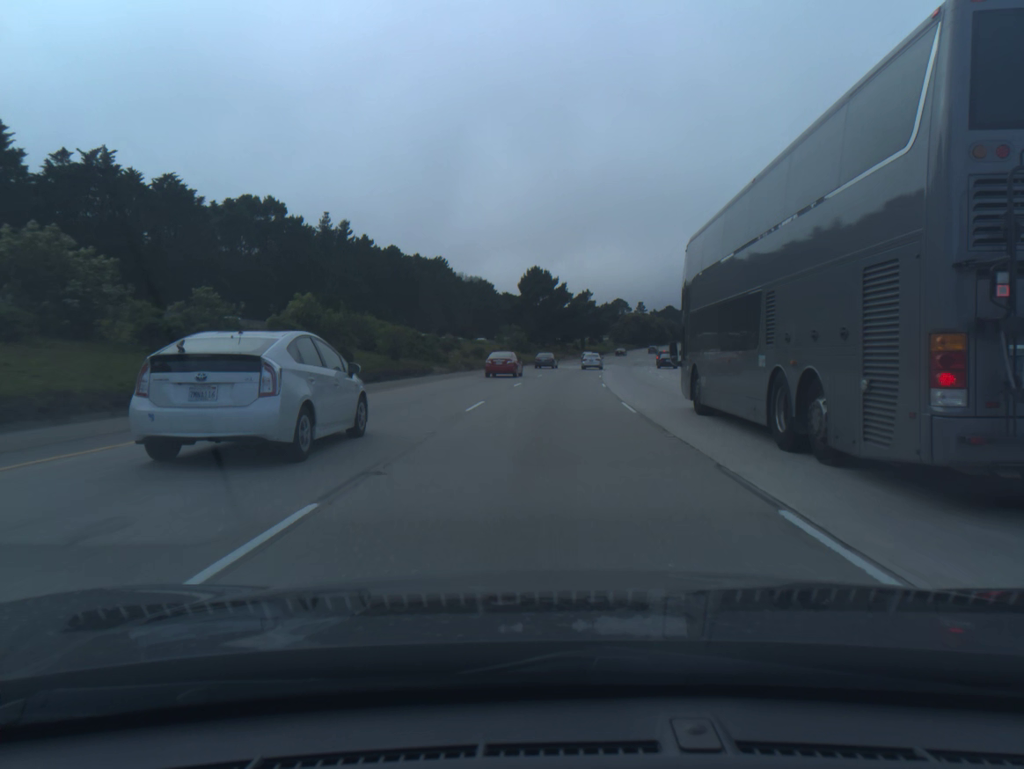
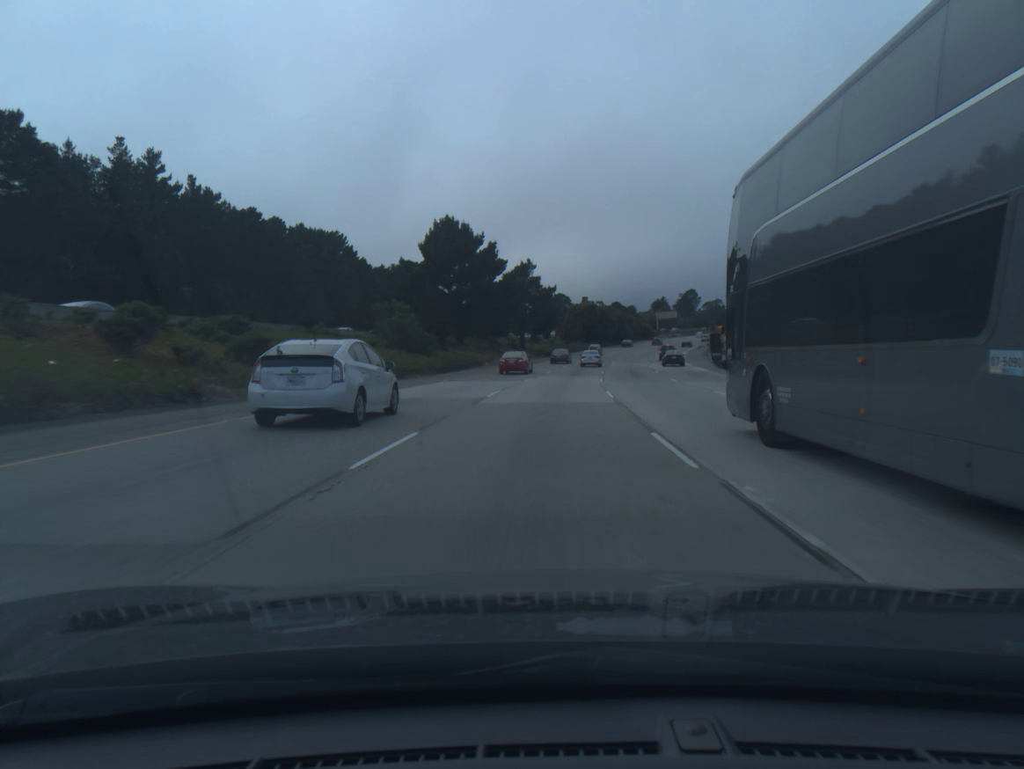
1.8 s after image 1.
(+2.3, +52.2) m; +5°
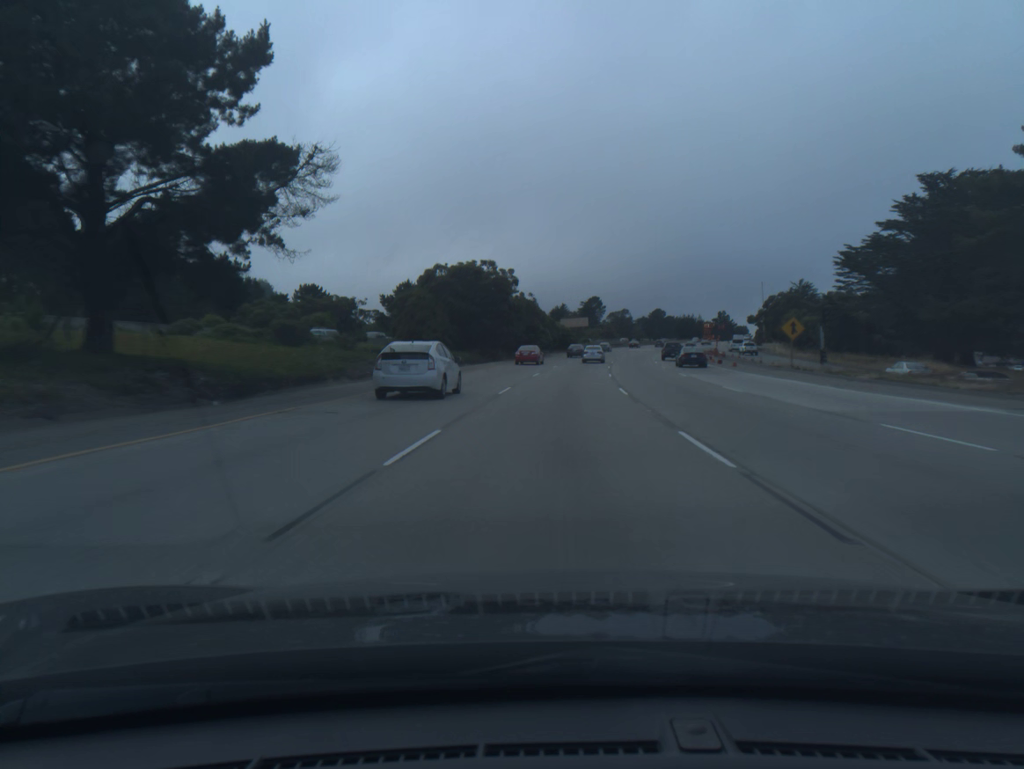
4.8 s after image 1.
(+6.1, +87.1) m; +8°
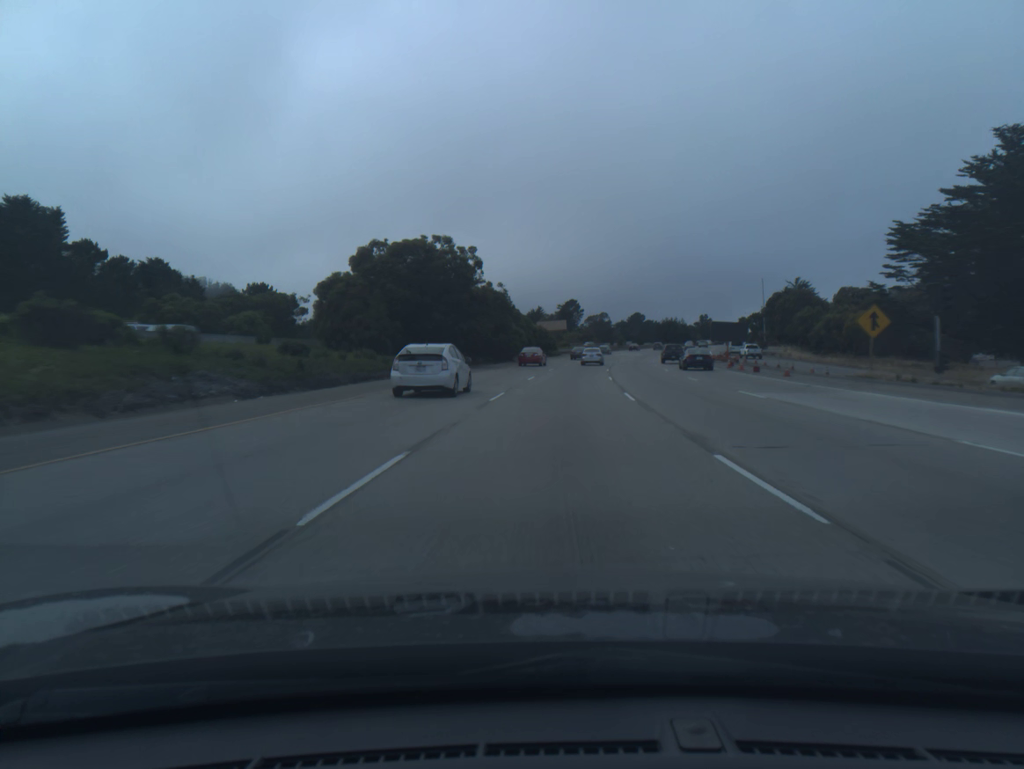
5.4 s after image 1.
(+0.3, +17.3) m; +2°
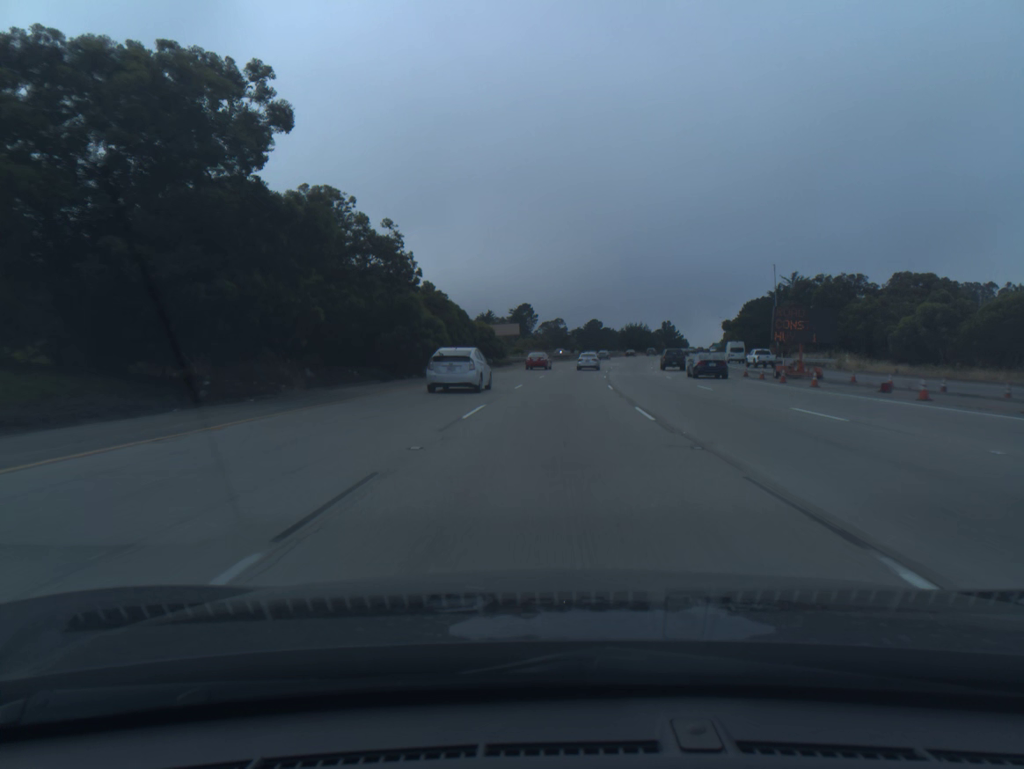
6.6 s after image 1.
(+1.0, +34.4) m; +3°
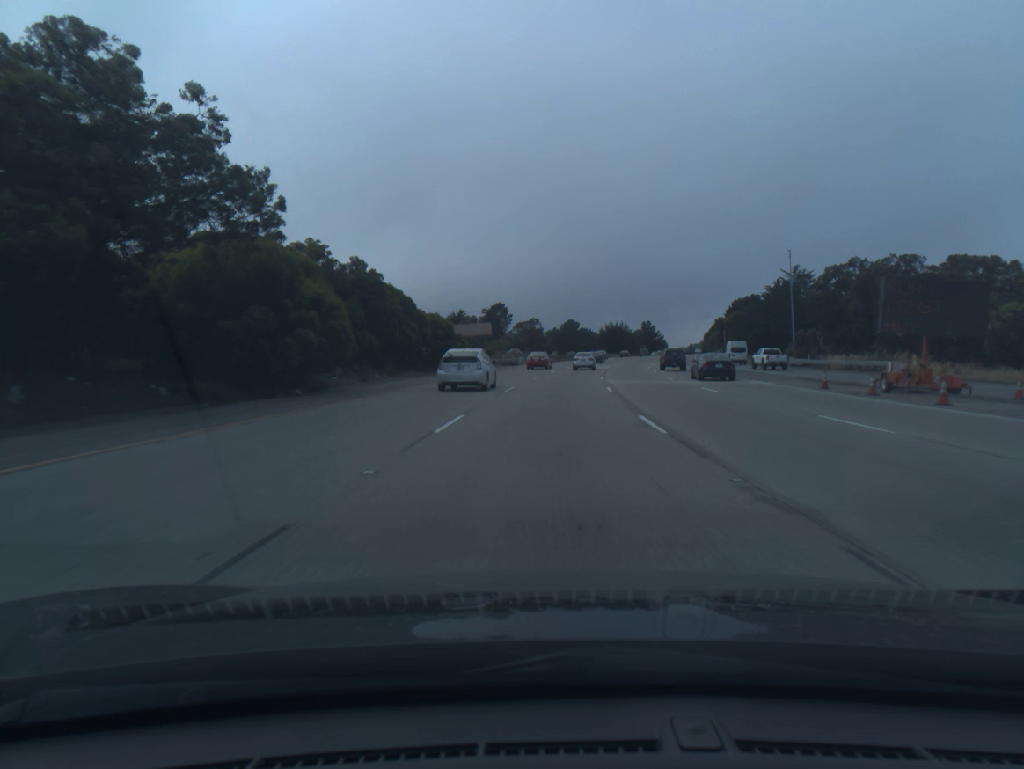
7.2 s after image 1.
(+0.3, +17.1) m; +2°
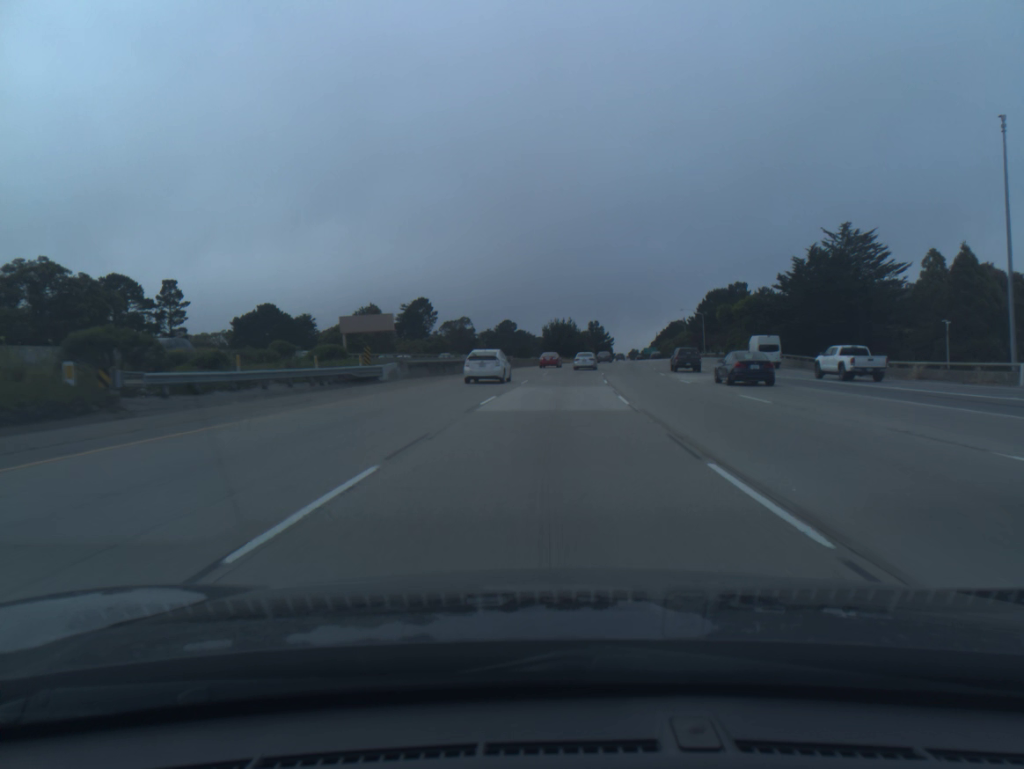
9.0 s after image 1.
(+2.1, +51.2) m; +5°
